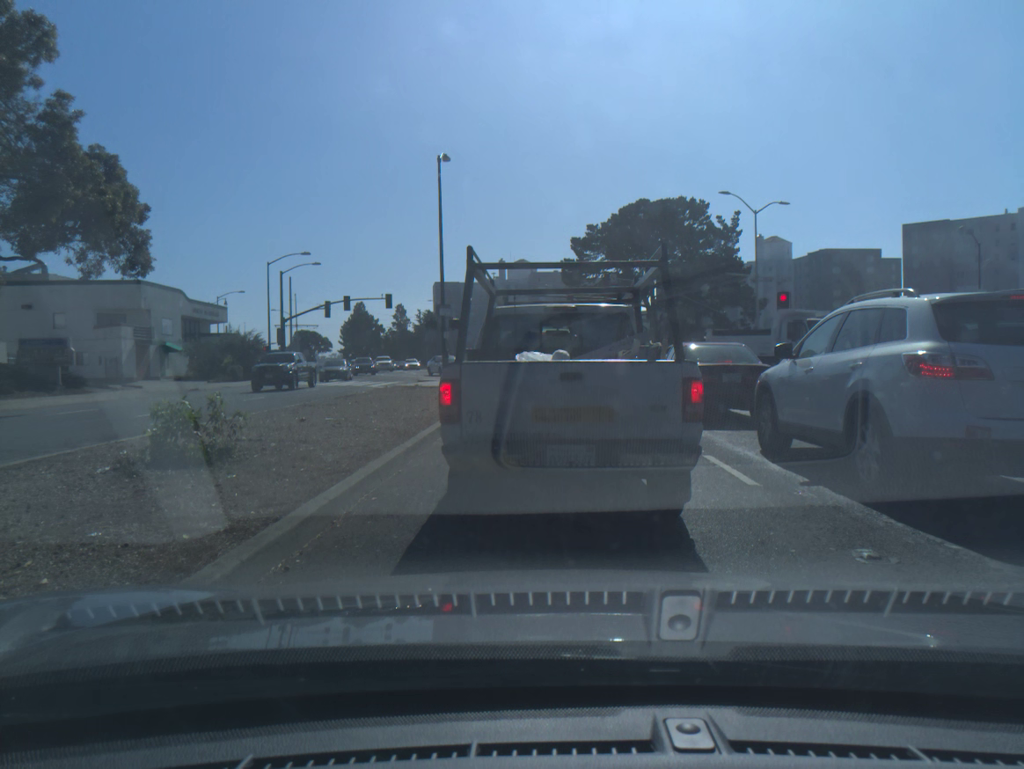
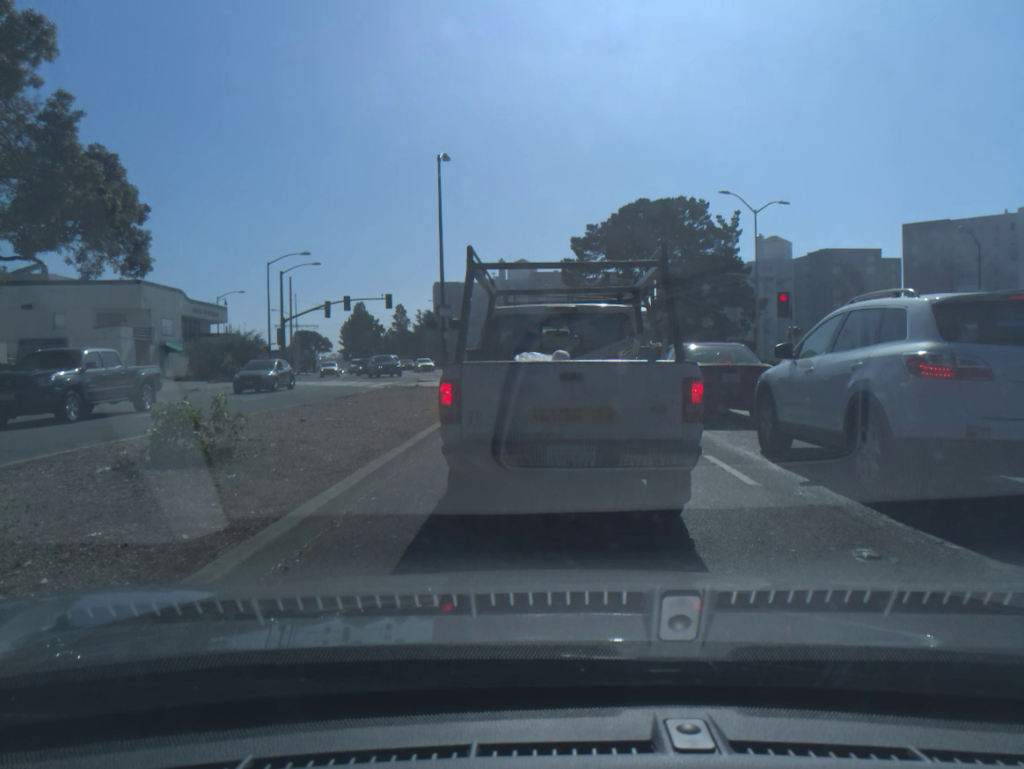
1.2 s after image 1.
(0.0, 0.0) m; 0°
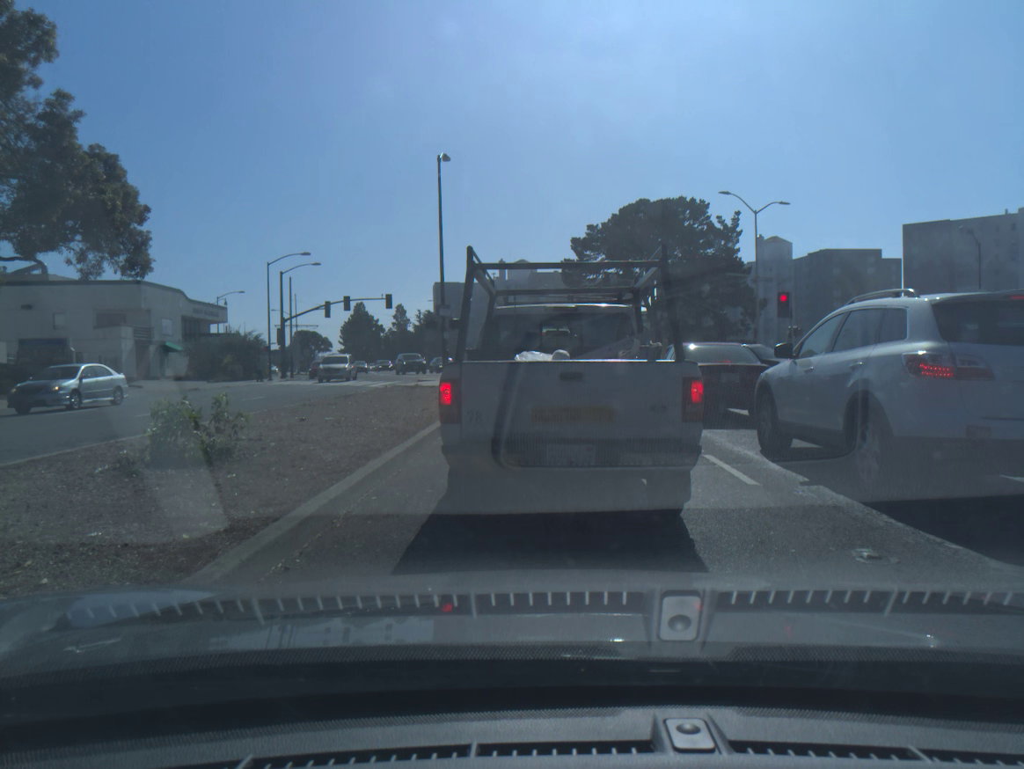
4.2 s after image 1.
(0.0, 0.0) m; 0°
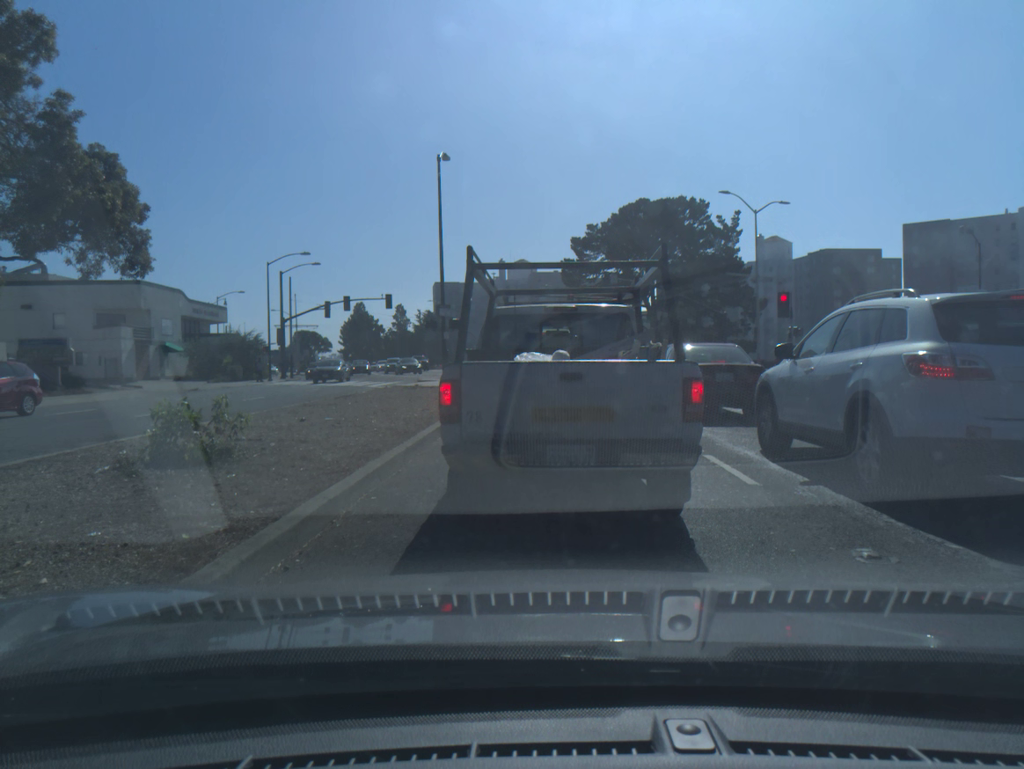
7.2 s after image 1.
(0.0, +0.1) m; 0°
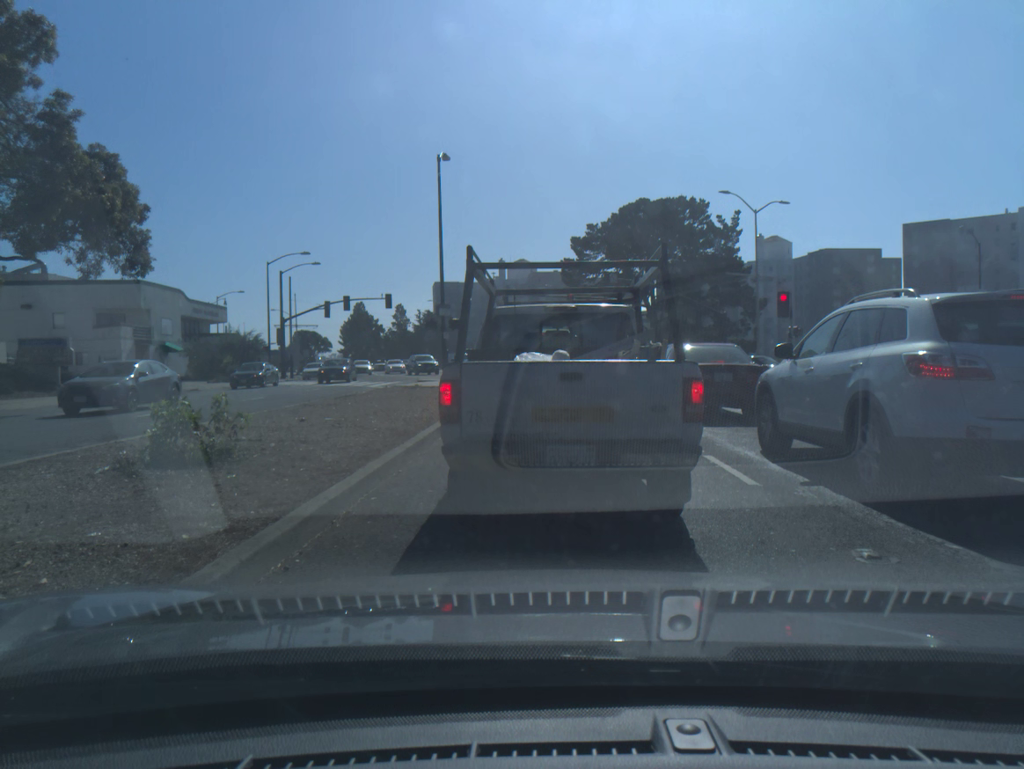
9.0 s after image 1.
(0.0, 0.0) m; 0°
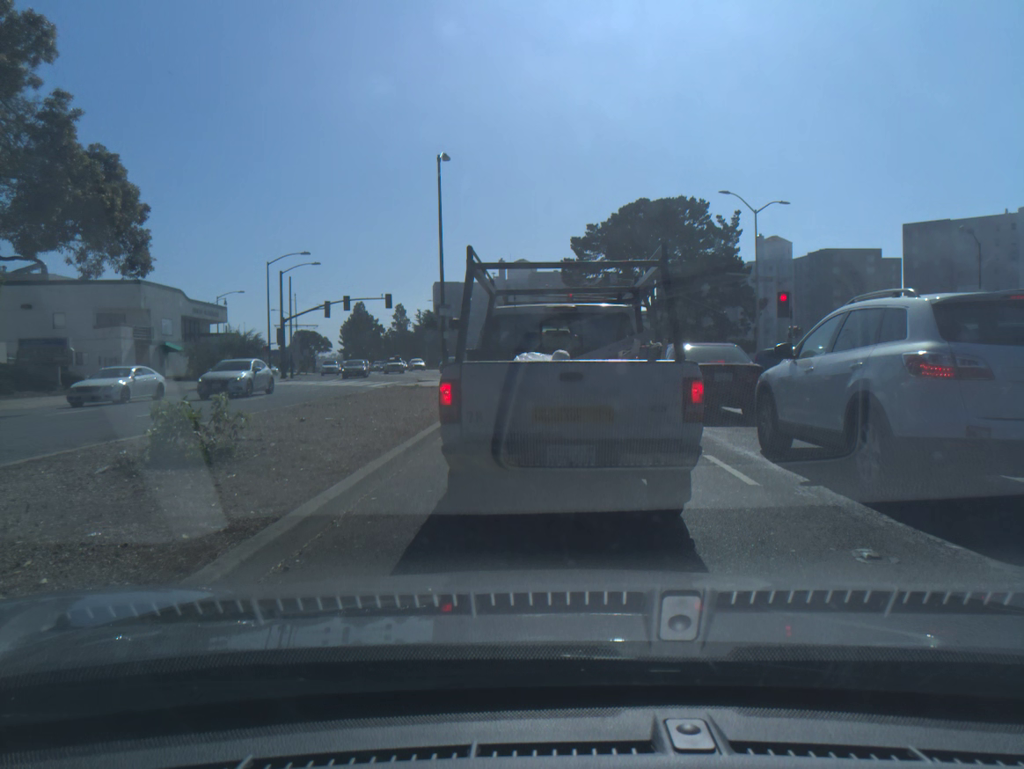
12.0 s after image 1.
(0.0, 0.0) m; 0°
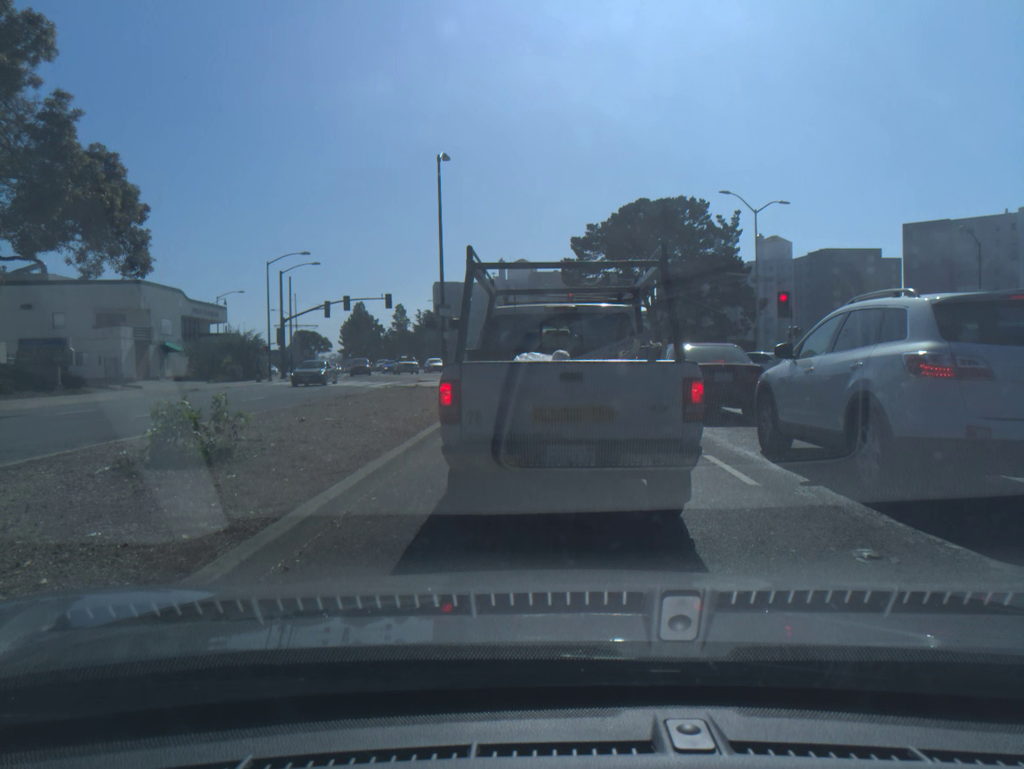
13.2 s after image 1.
(0.0, 0.0) m; 0°
